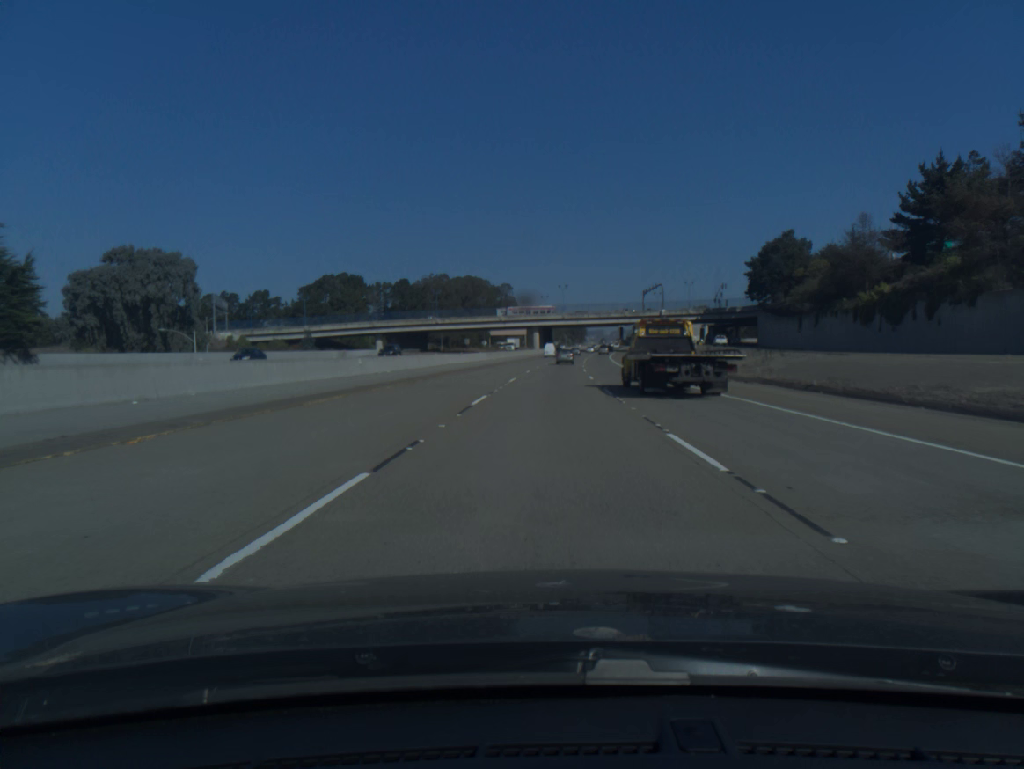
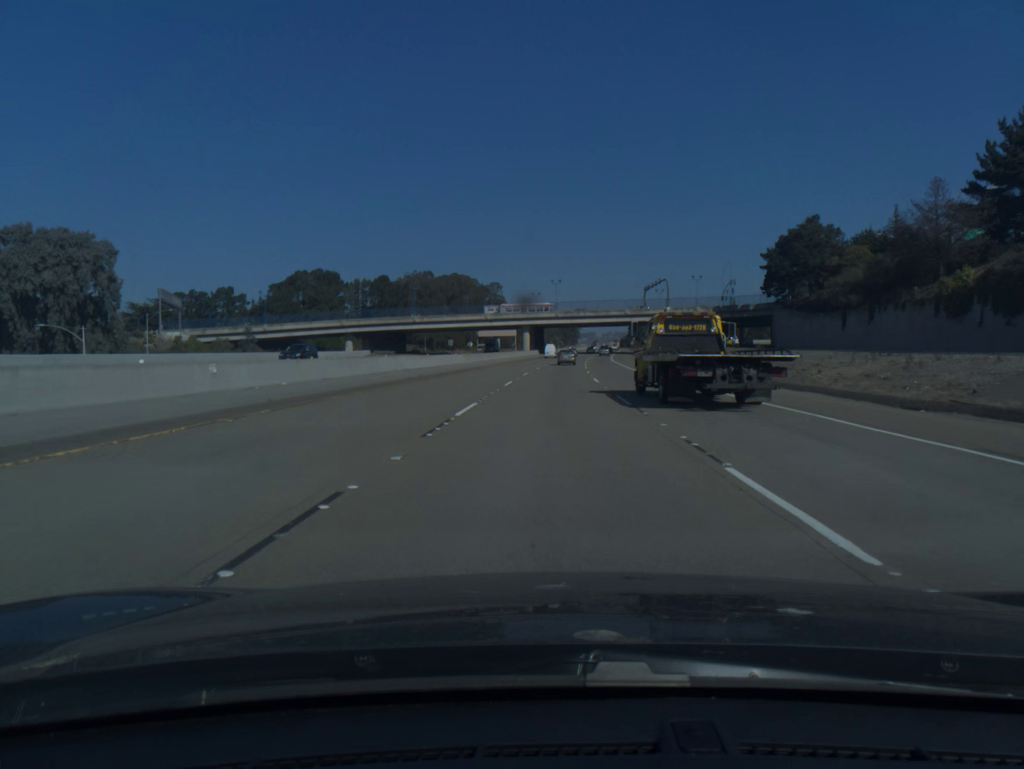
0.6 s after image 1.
(+0.1, +18.4) m; +1°
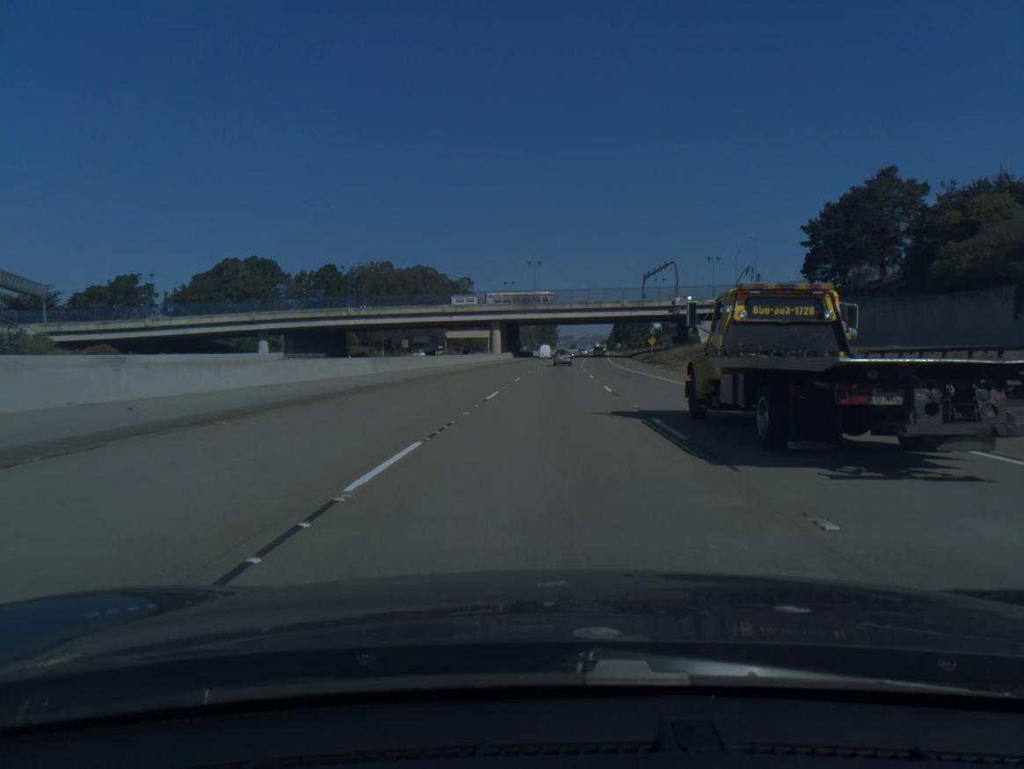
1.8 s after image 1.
(+0.5, +36.8) m; +2°
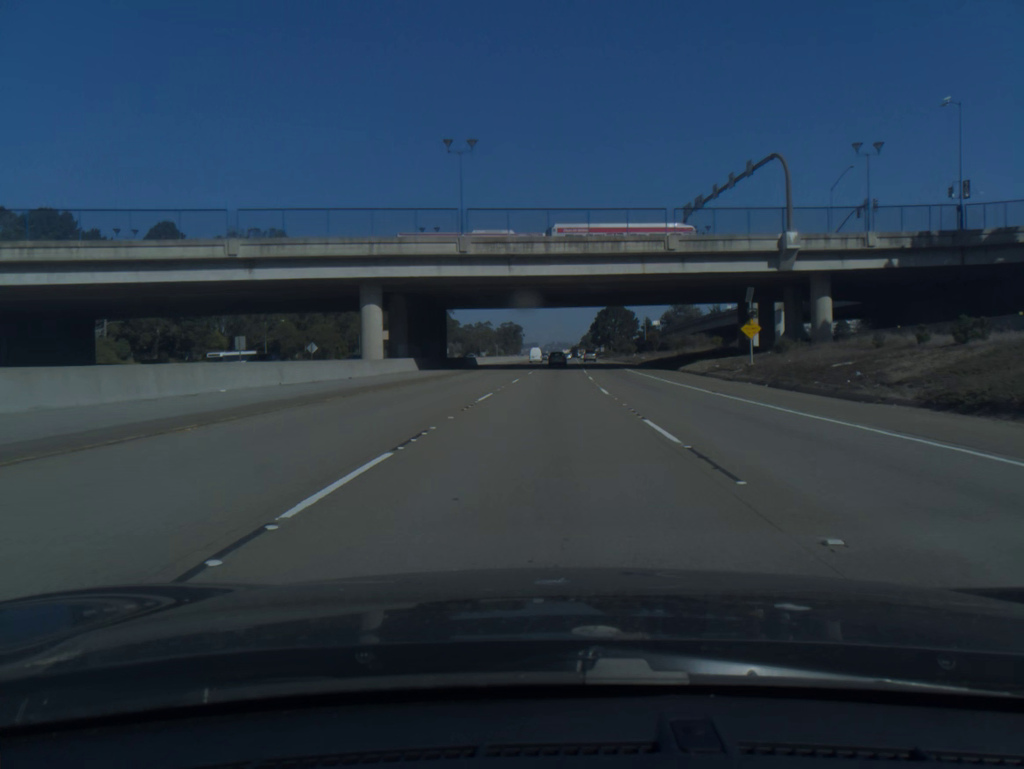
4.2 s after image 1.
(+1.9, +73.5) m; +3°
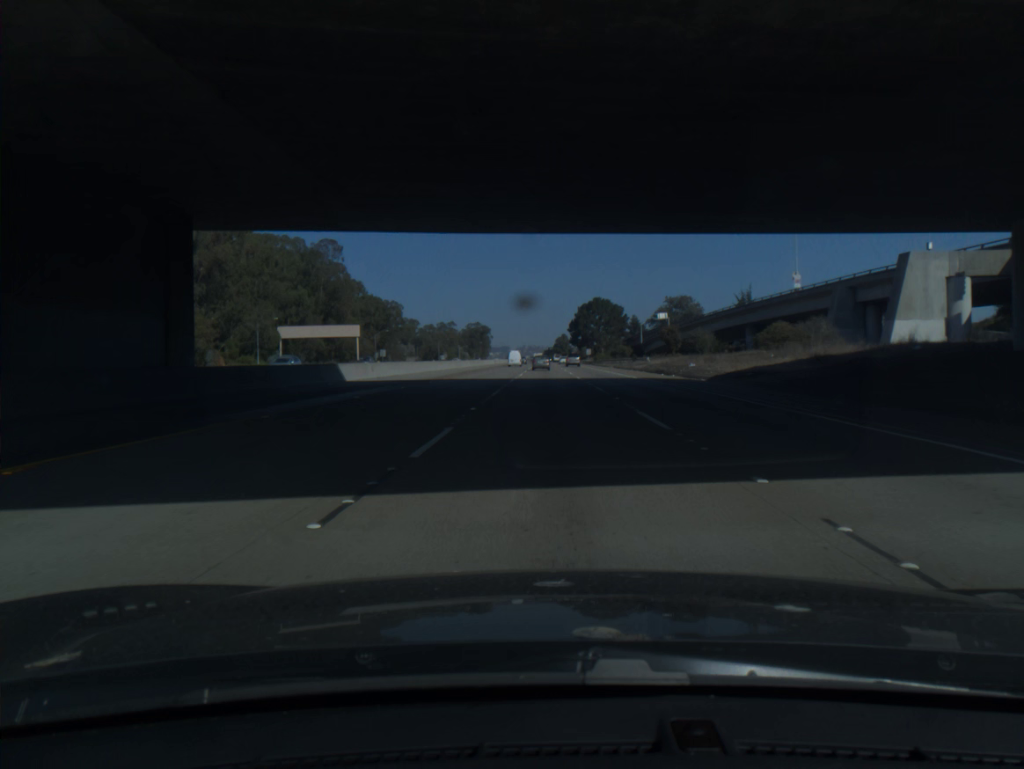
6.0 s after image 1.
(+1.0, +55.4) m; +2°
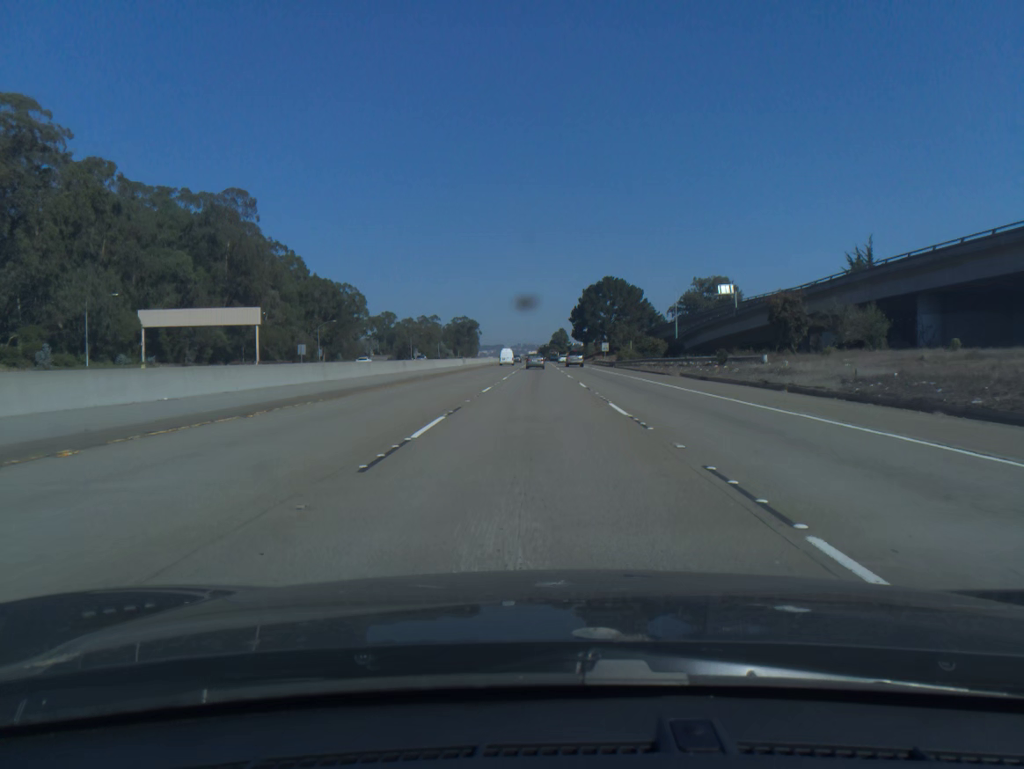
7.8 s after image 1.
(+0.5, +55.5) m; 0°
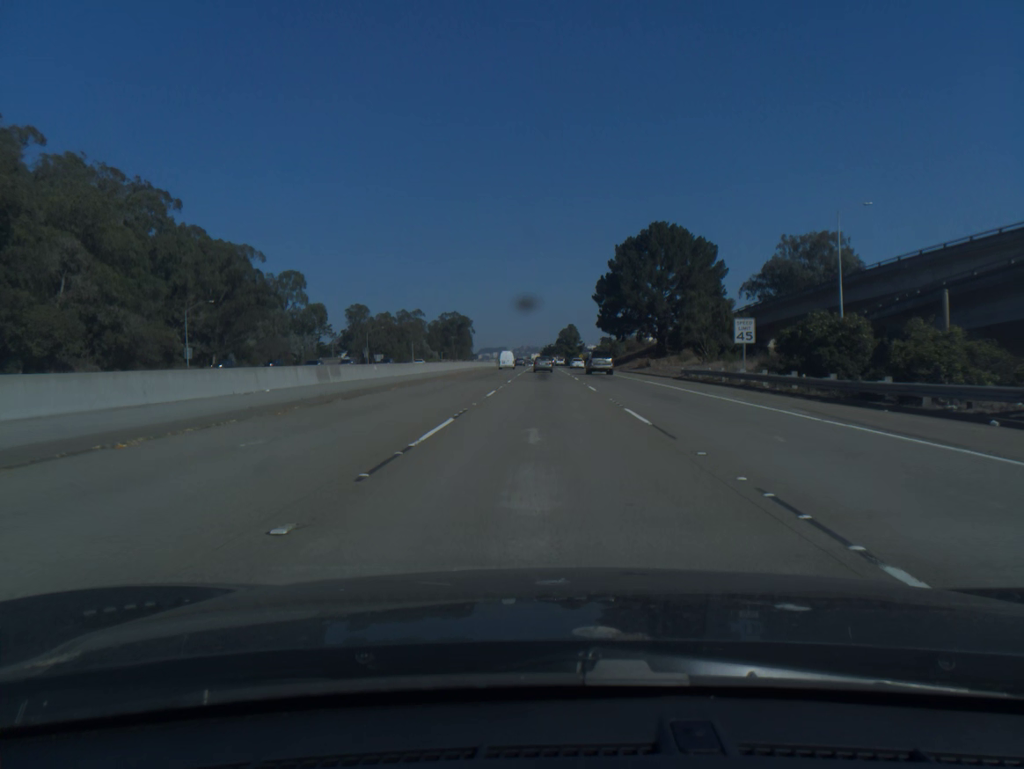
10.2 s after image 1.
(-0.4, +73.6) m; 0°
